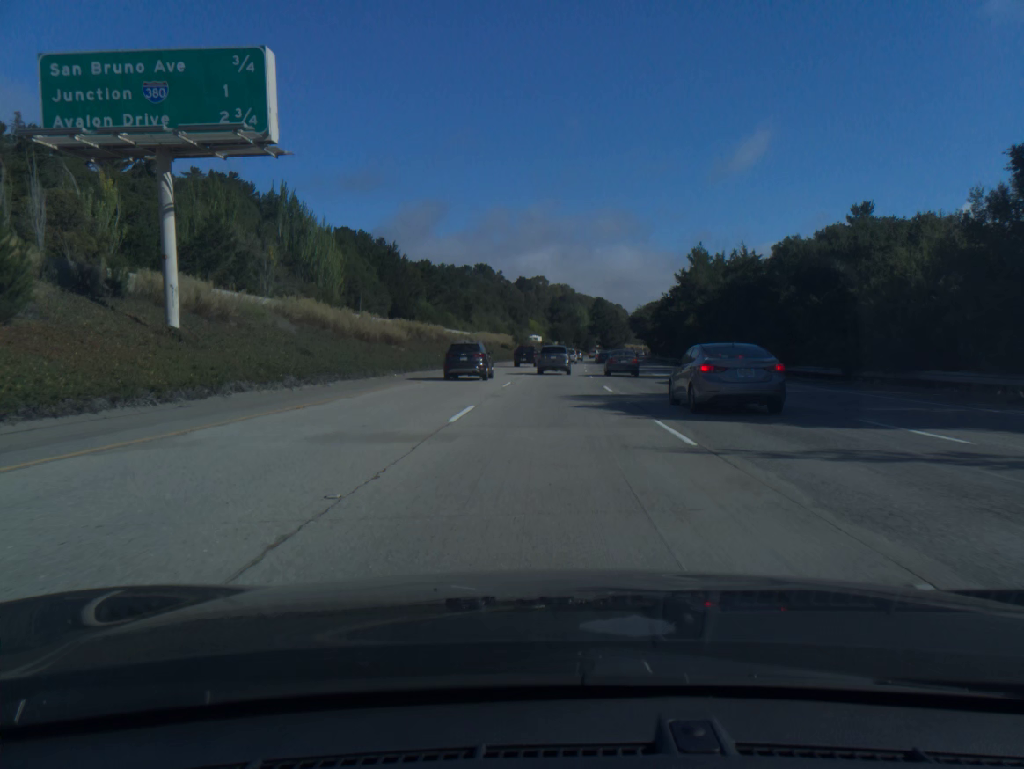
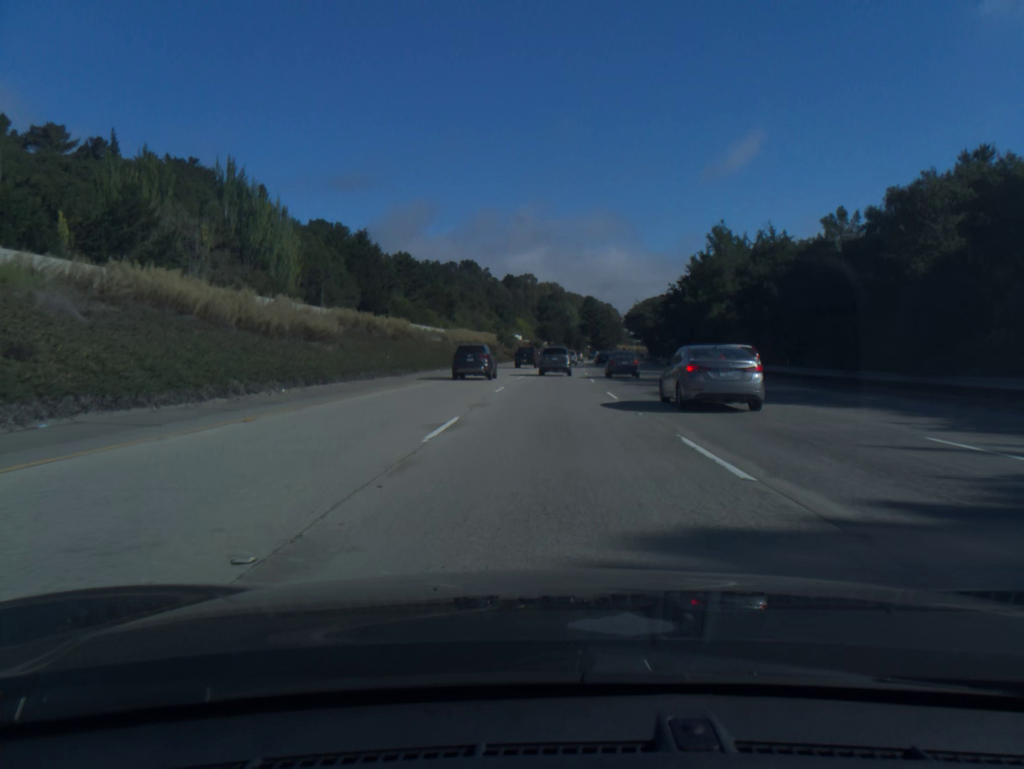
(+0.1, +17.3) m; +1°
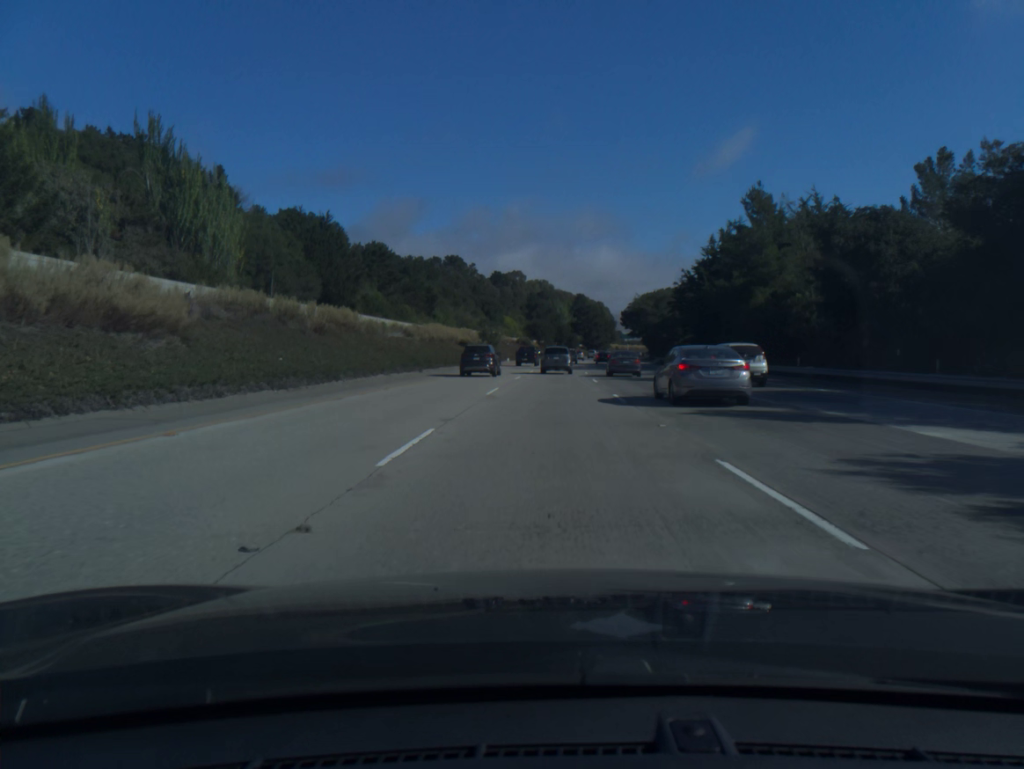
(+0.1, +17.3) m; +1°
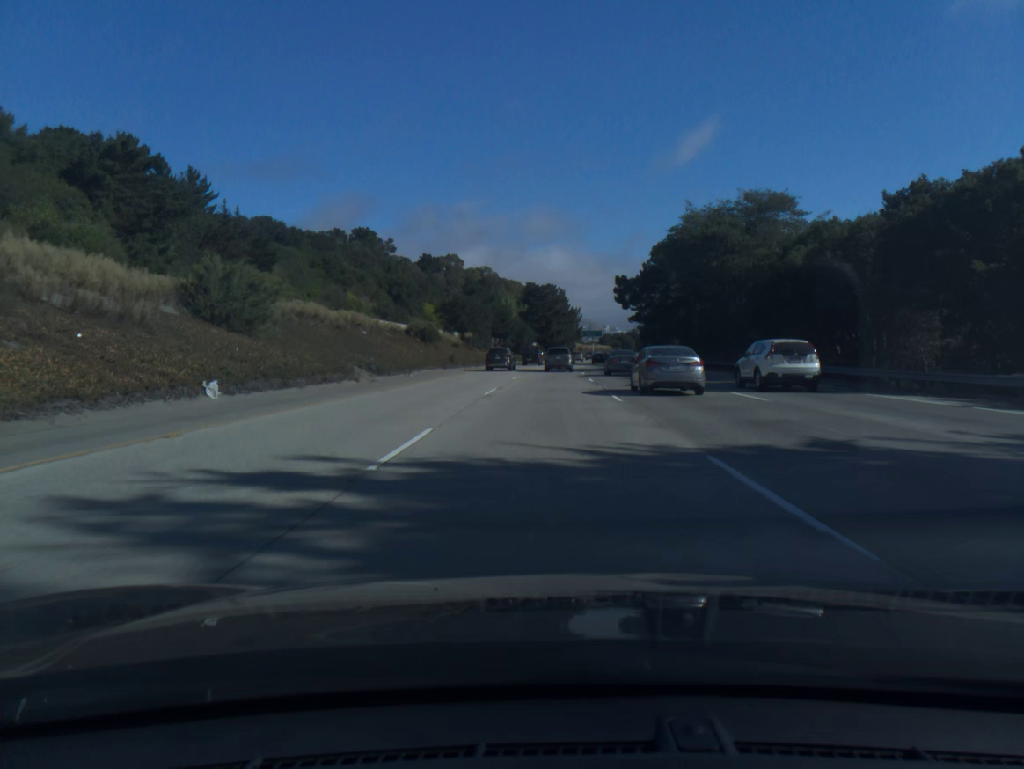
(+2.9, +87.2) m; +4°
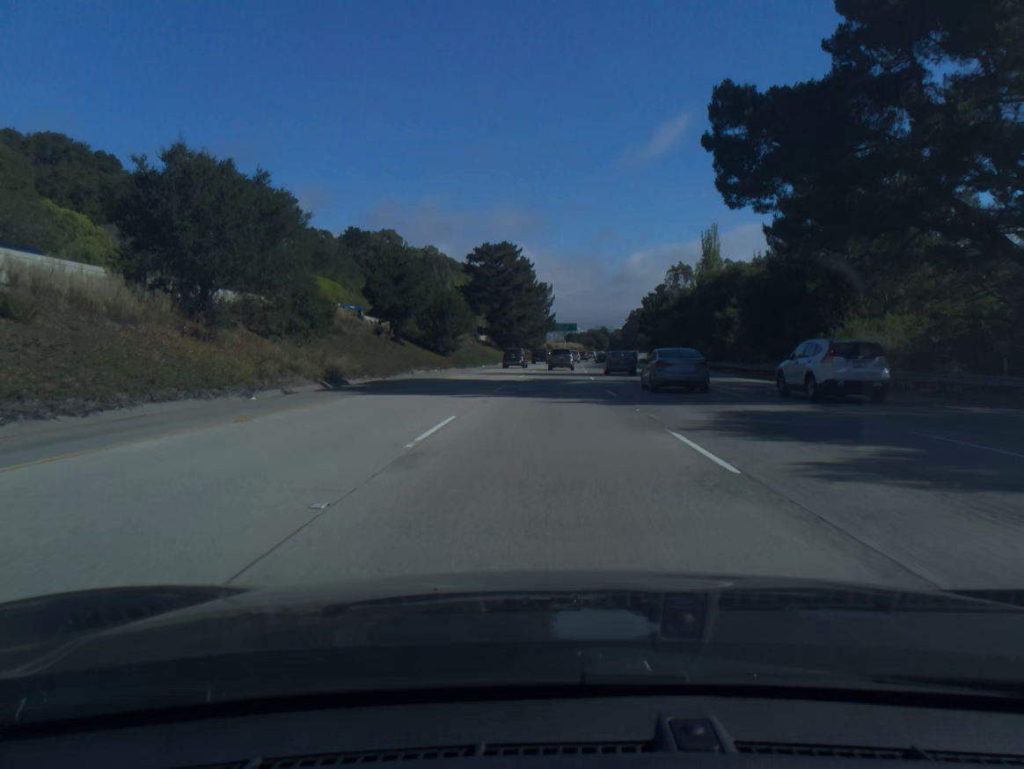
(+1.7, +70.4) m; +3°
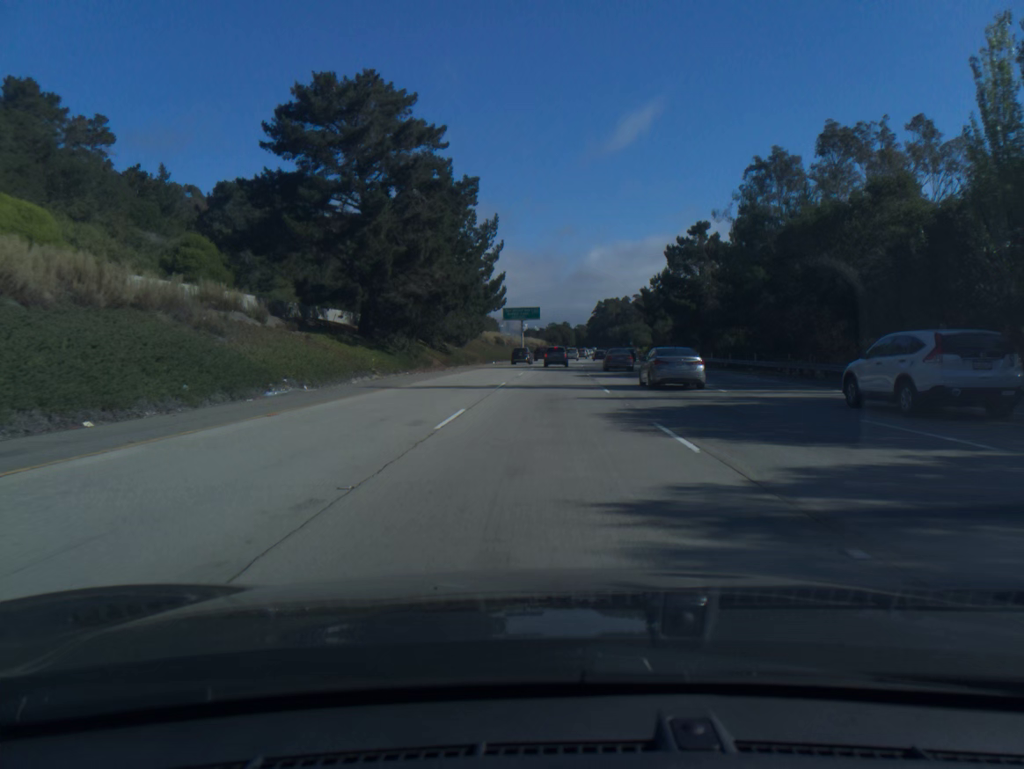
(+2.0, +71.2) m; +3°
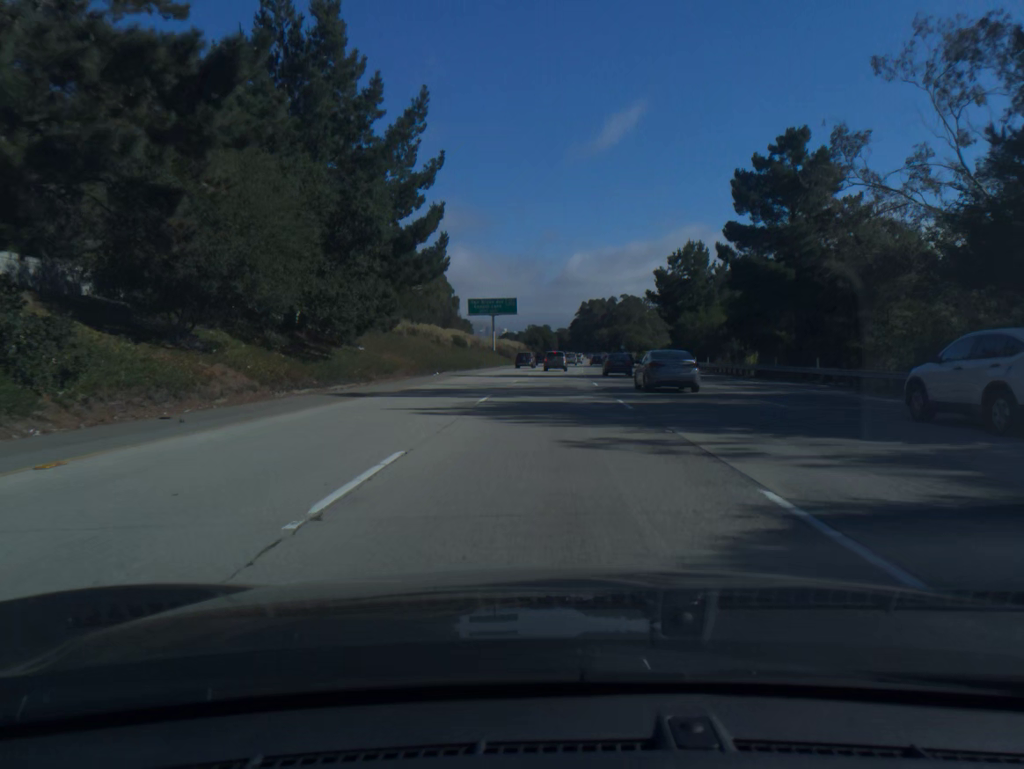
(+0.4, +36.0) m; +1°
